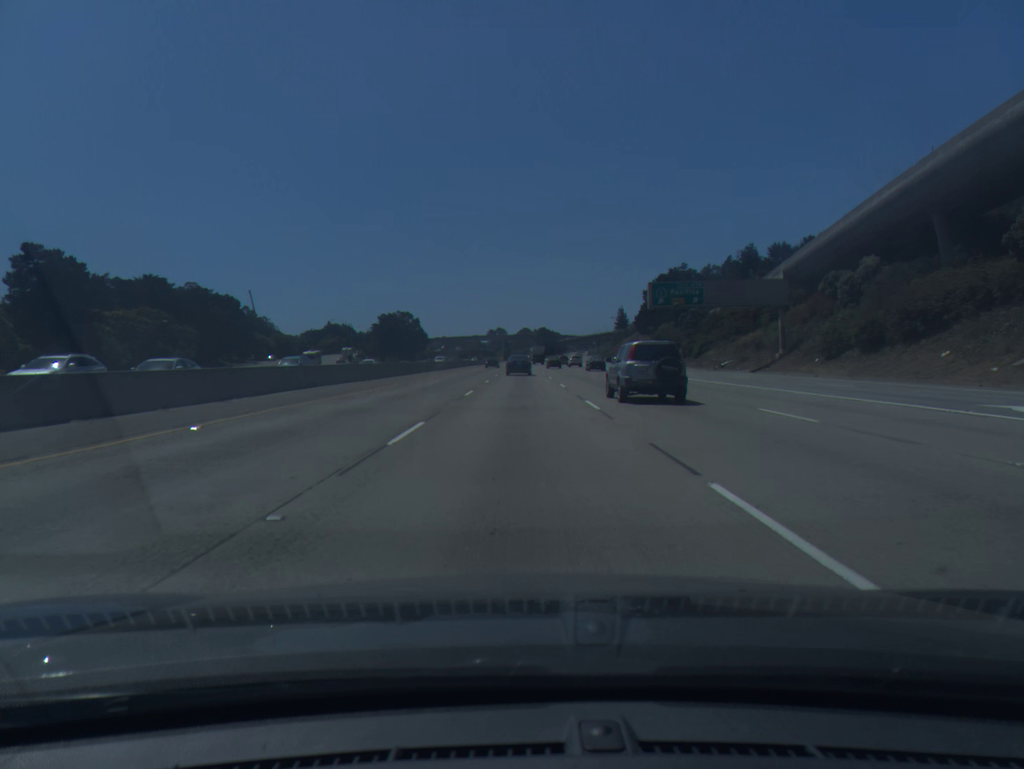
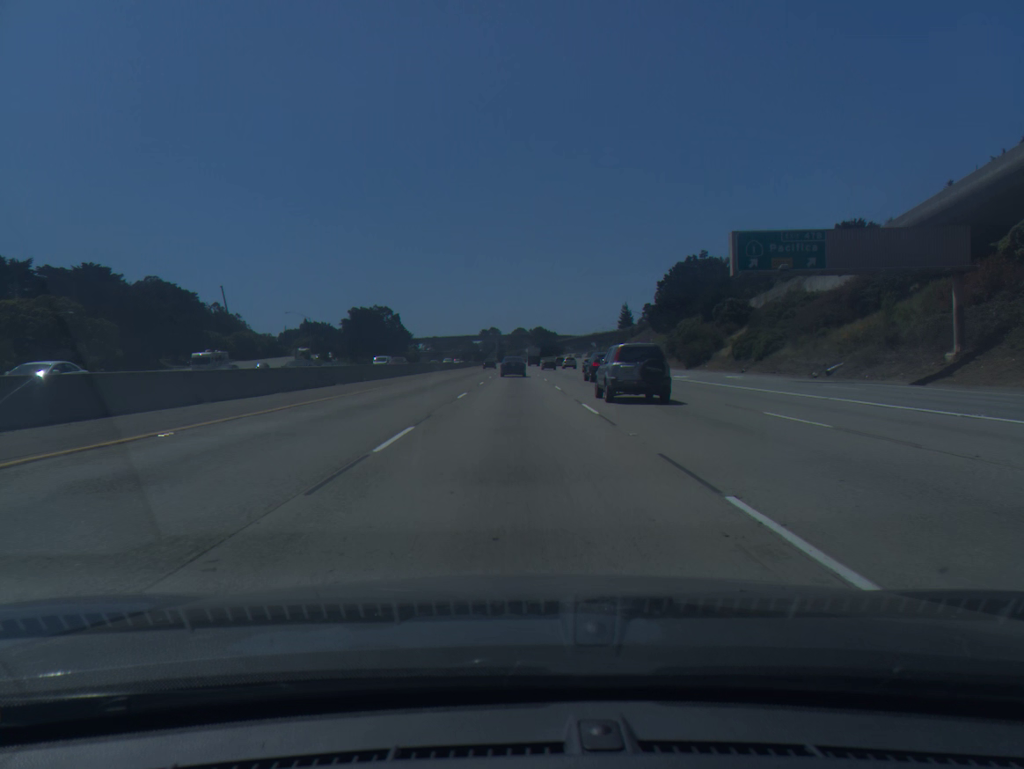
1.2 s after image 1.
(+0.1, +30.0) m; 0°
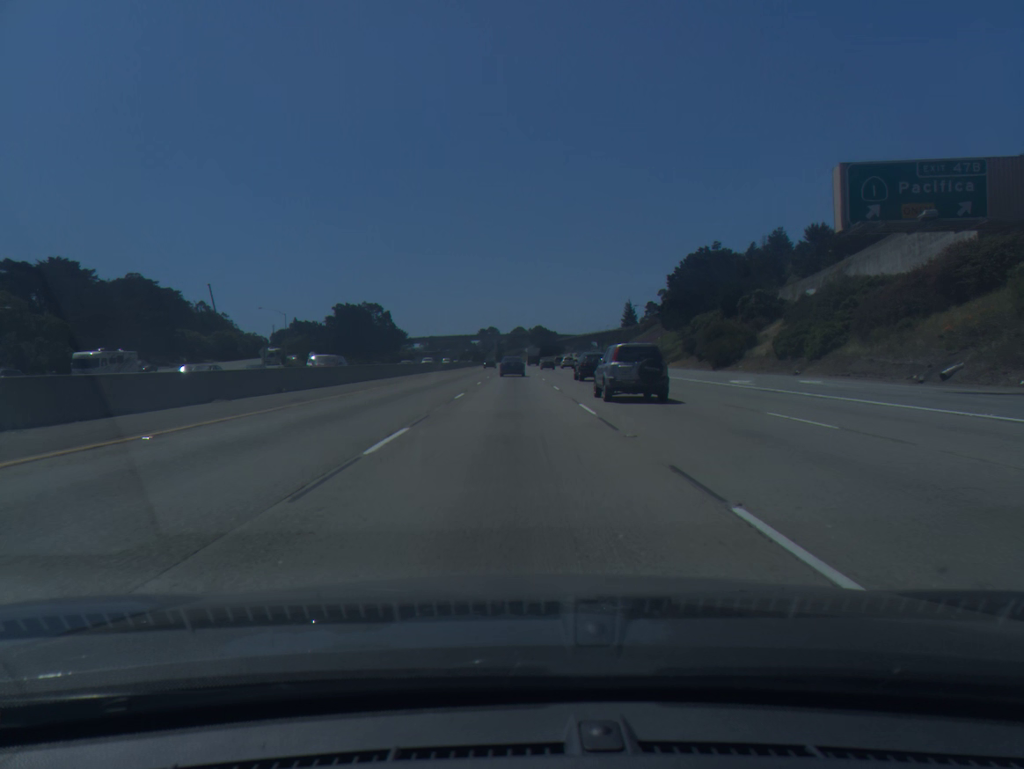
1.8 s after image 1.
(0.0, +15.0) m; 0°
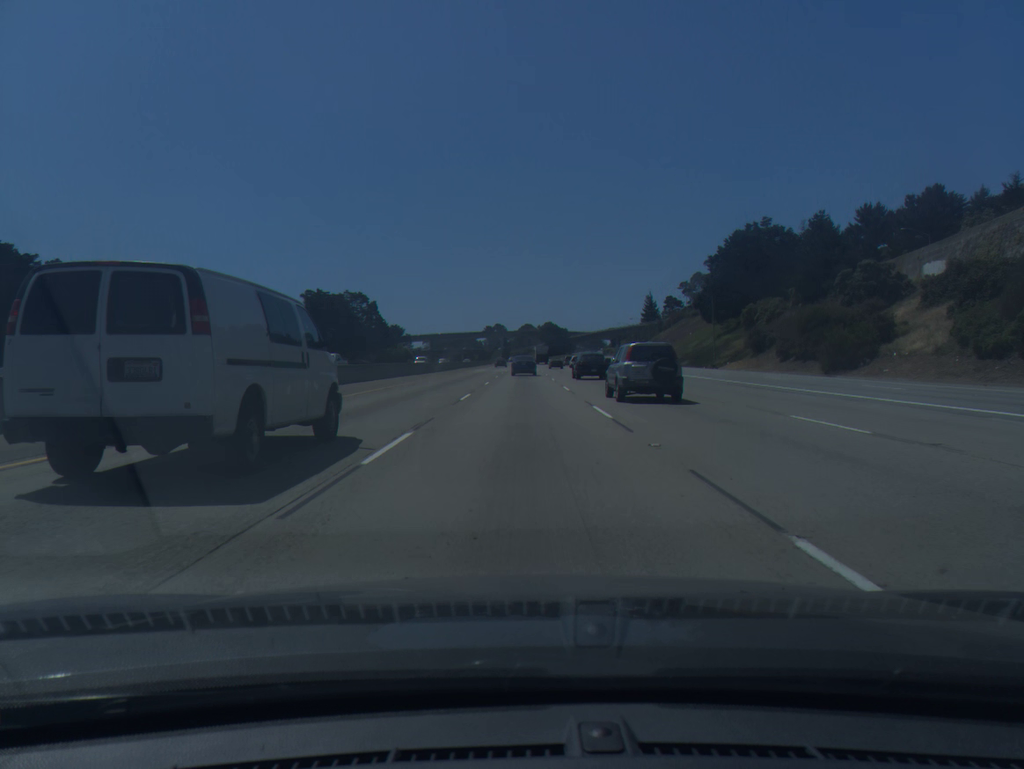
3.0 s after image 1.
(-0.2, +30.2) m; -1°
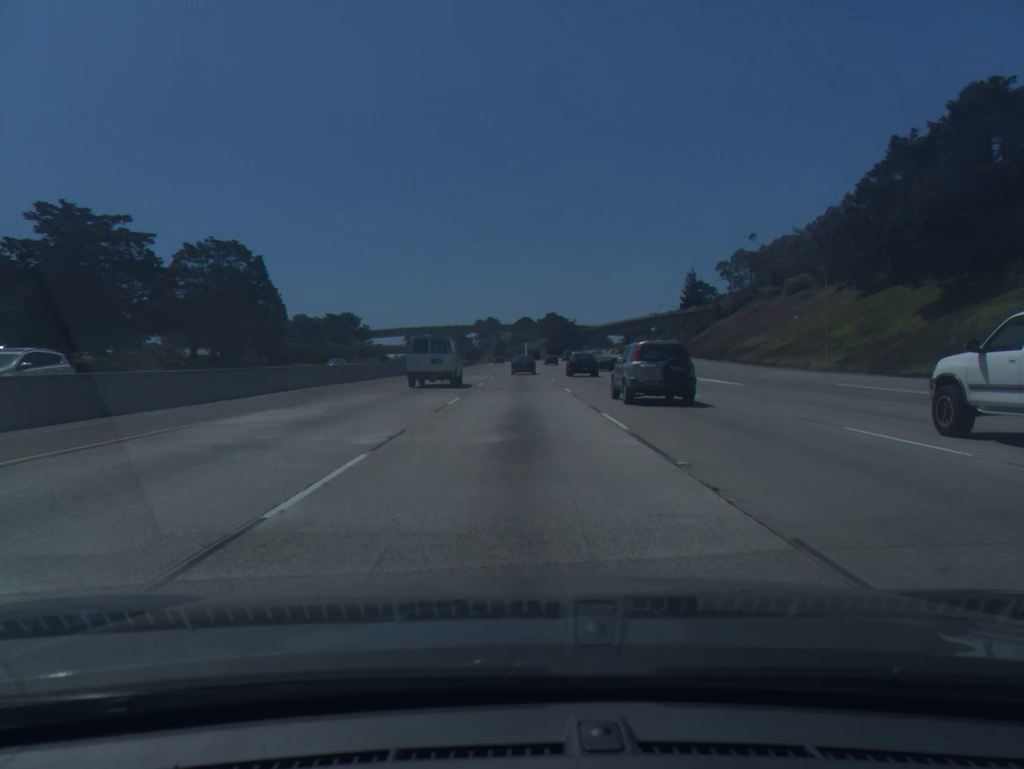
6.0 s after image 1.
(+0.5, +76.1) m; 0°
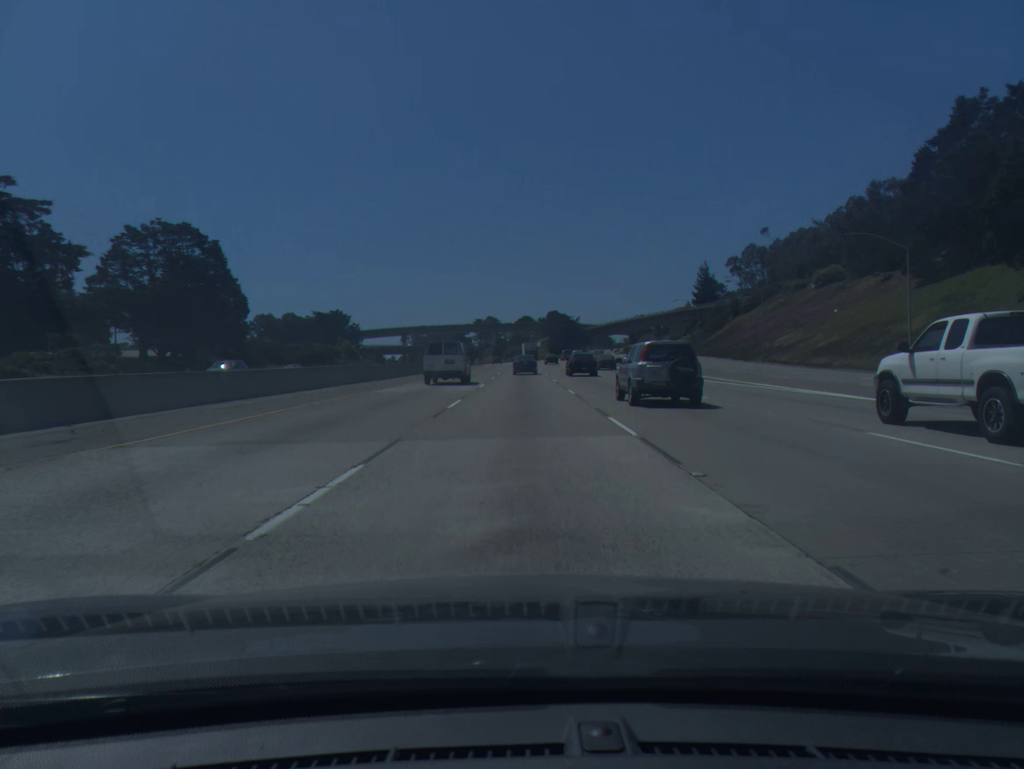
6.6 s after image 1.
(0.0, +15.3) m; 0°
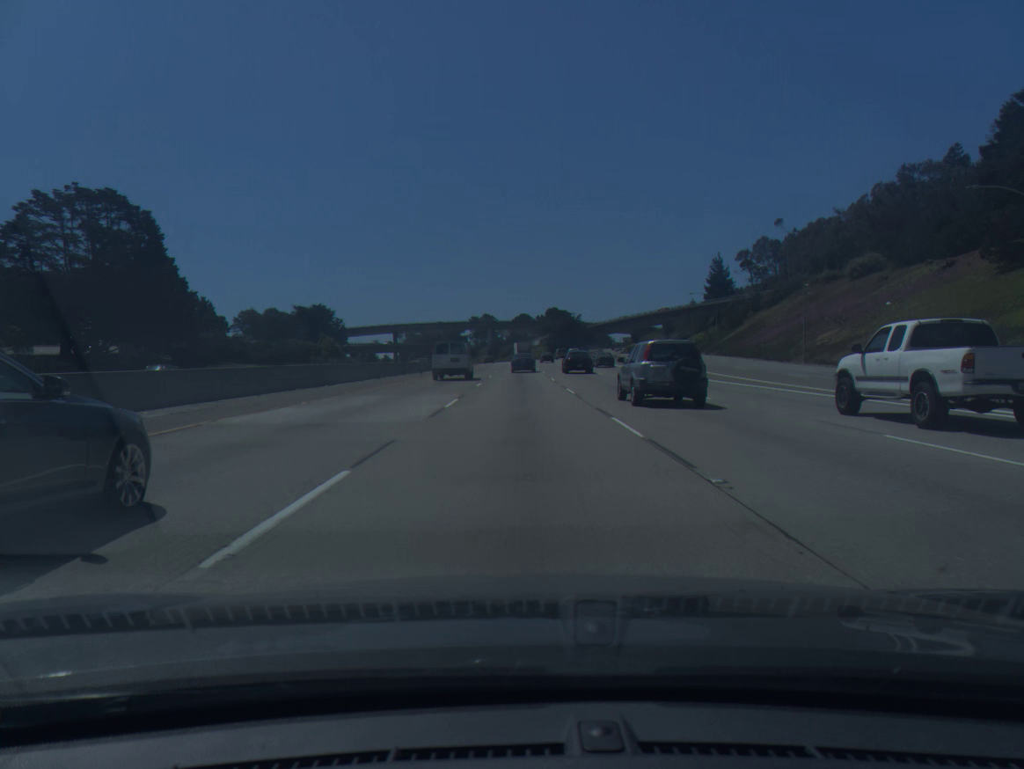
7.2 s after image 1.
(0.0, +15.3) m; 0°
